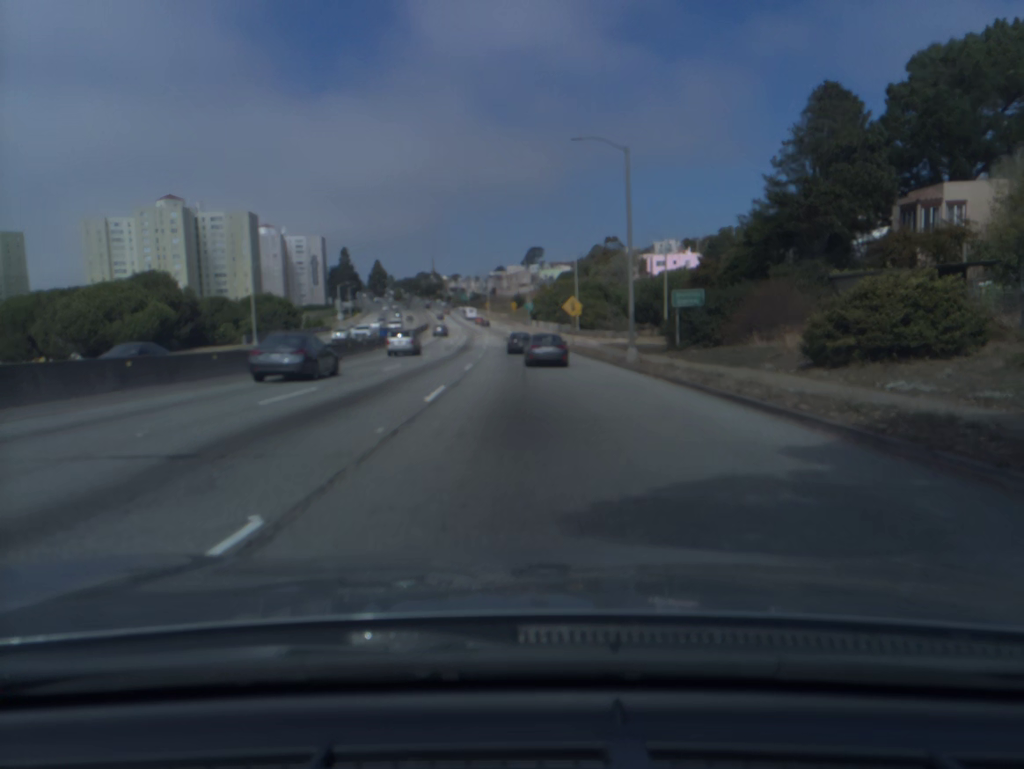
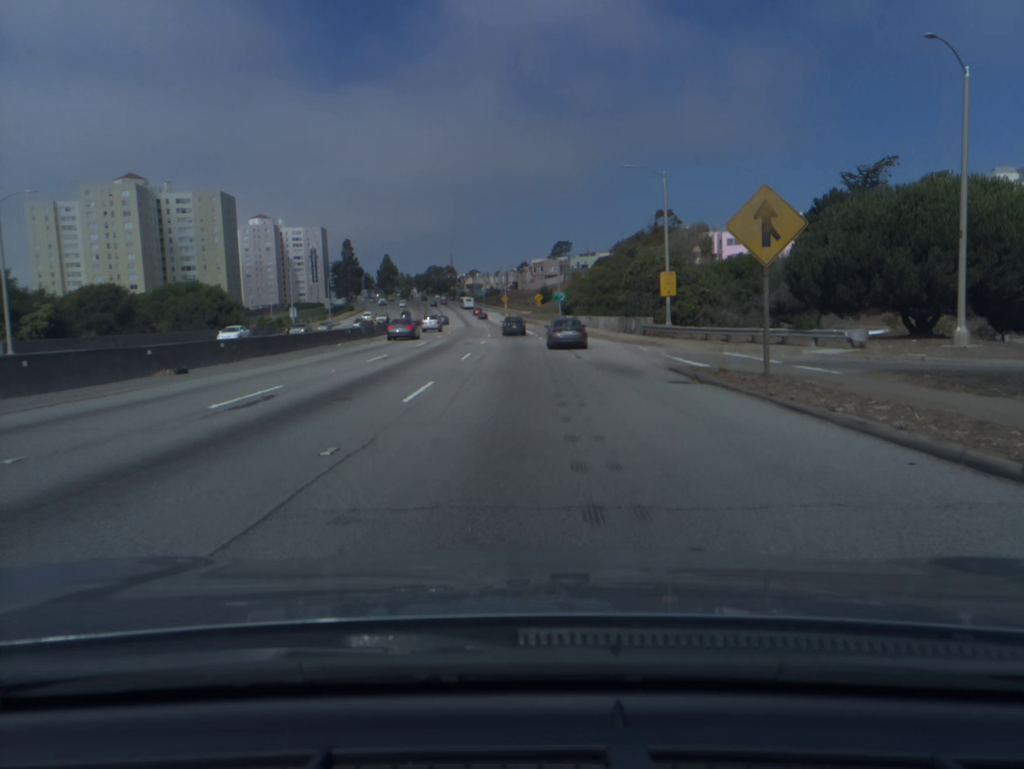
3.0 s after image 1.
(-0.8, +46.7) m; -2°
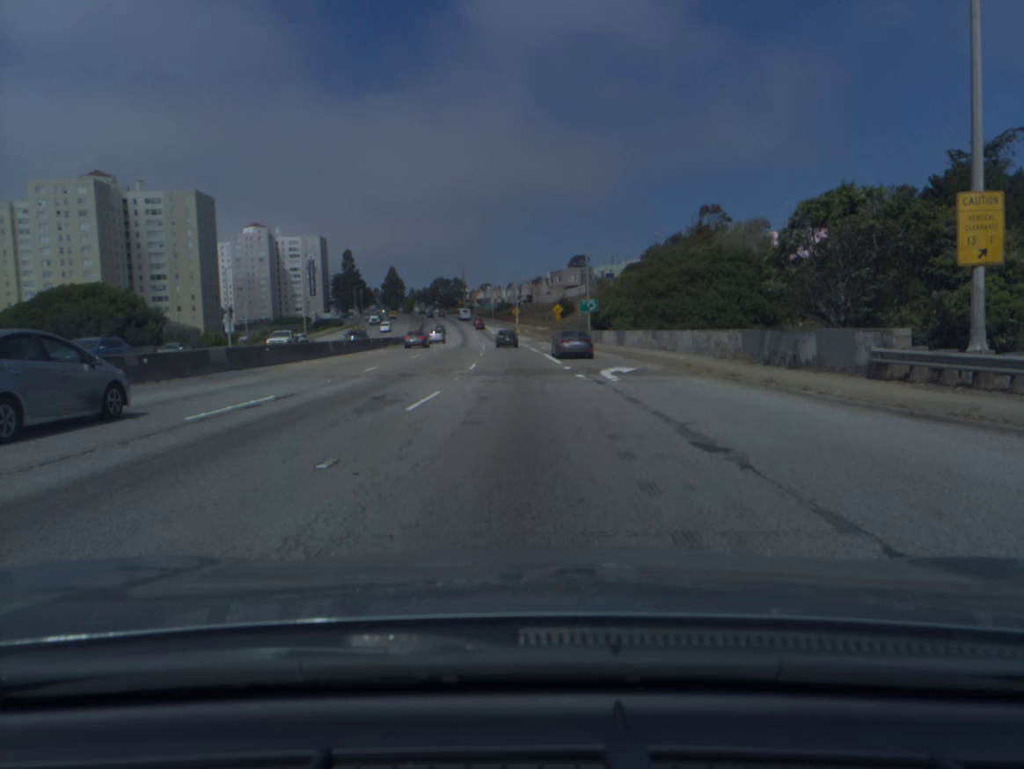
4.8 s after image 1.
(-0.4, +30.1) m; -1°
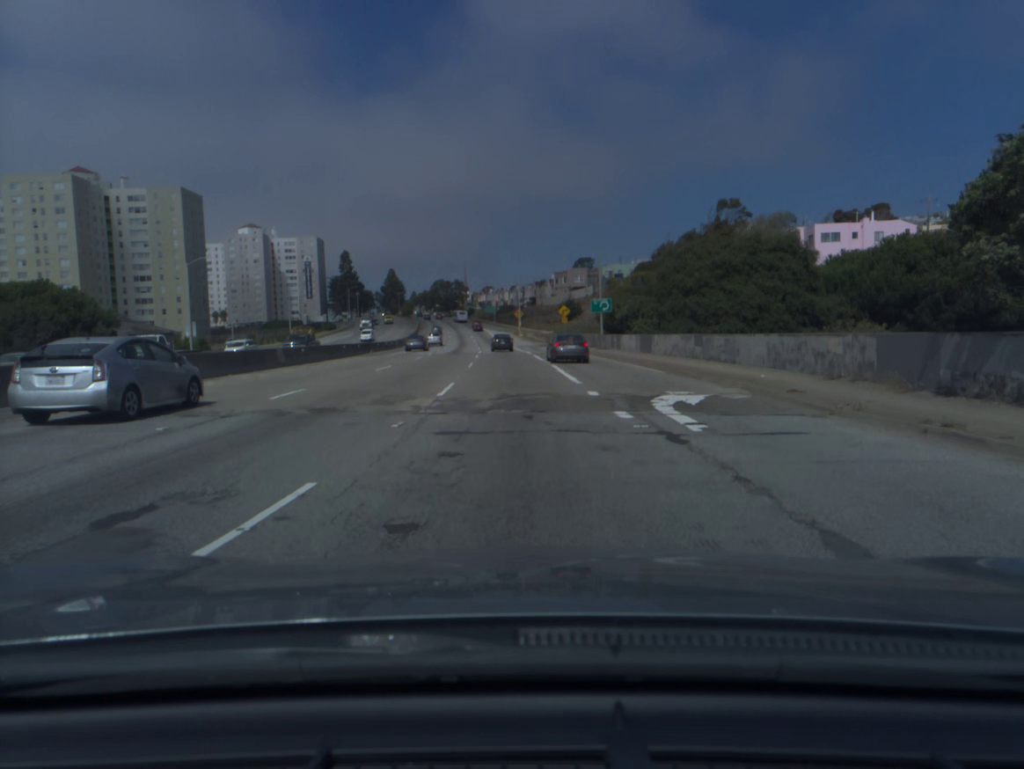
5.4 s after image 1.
(0.0, +10.5) m; 0°
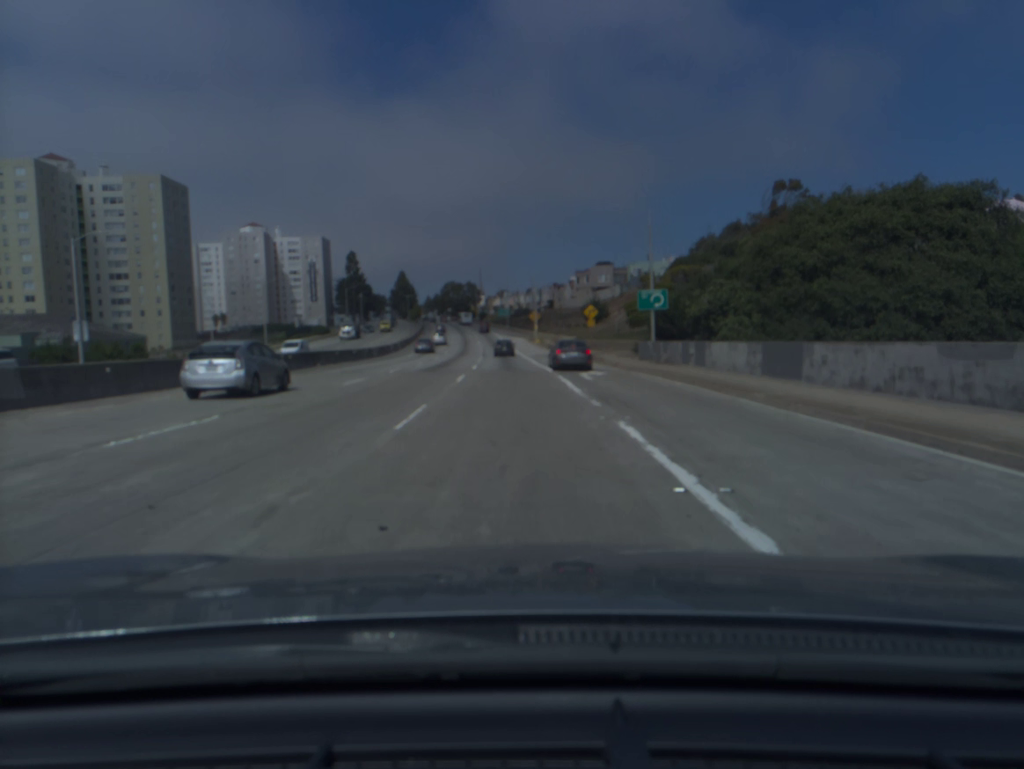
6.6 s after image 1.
(-0.2, +21.6) m; -1°
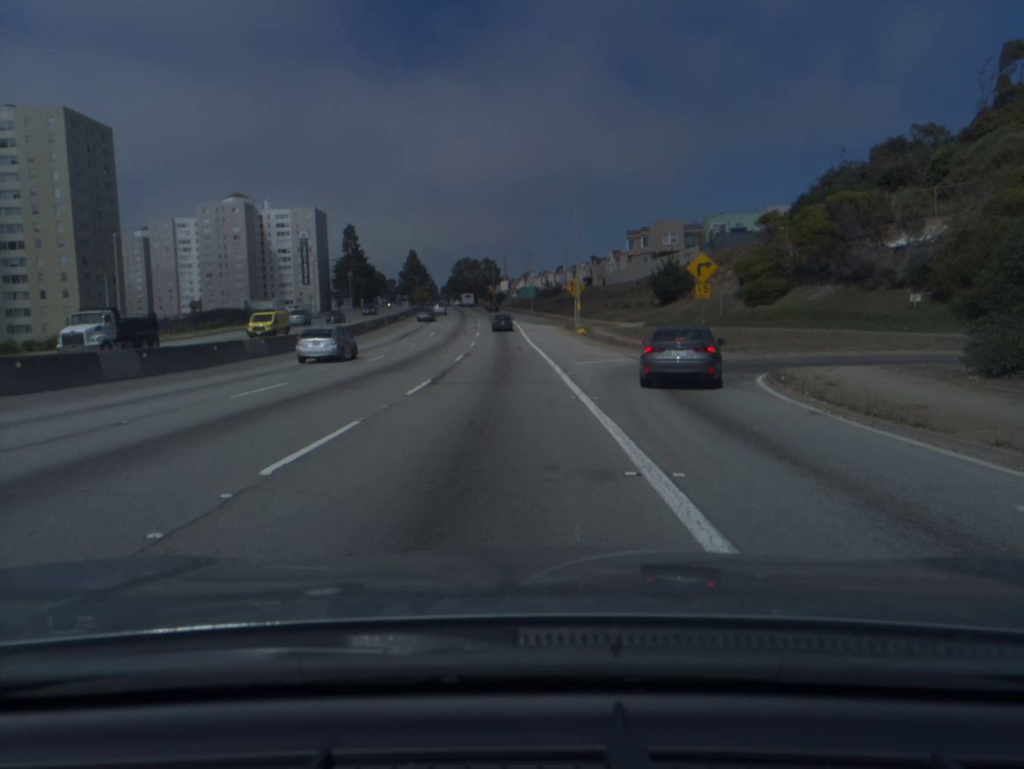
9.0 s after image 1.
(-0.9, +45.5) m; -2°
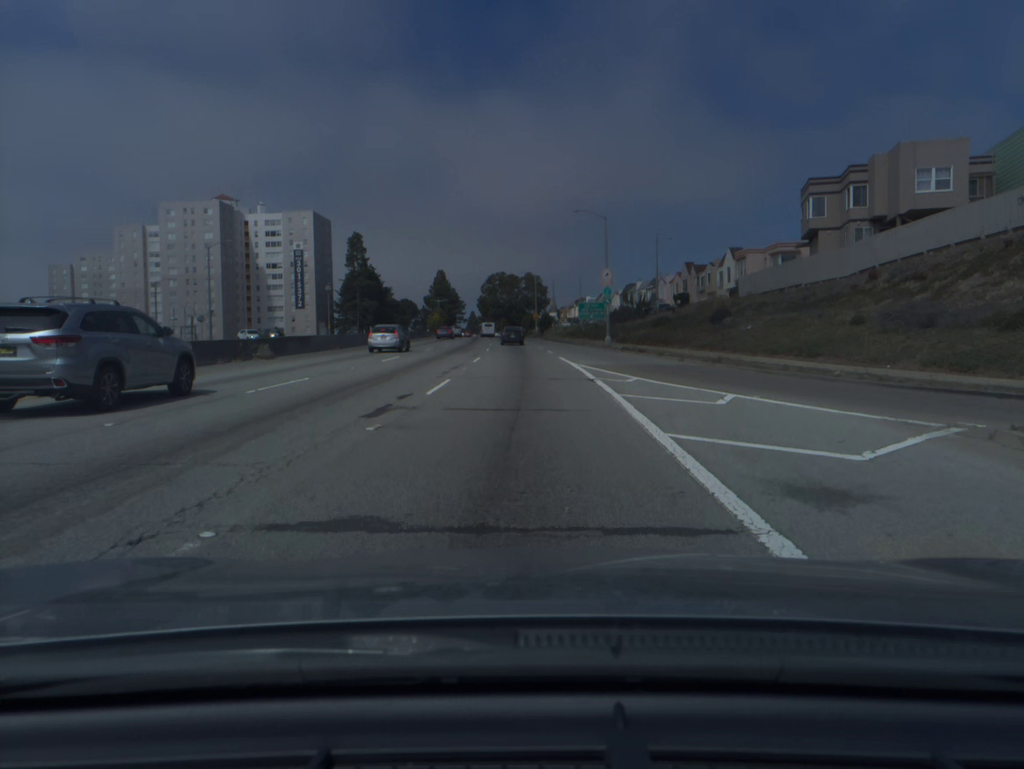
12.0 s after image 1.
(-2.0, +60.2) m; -3°
